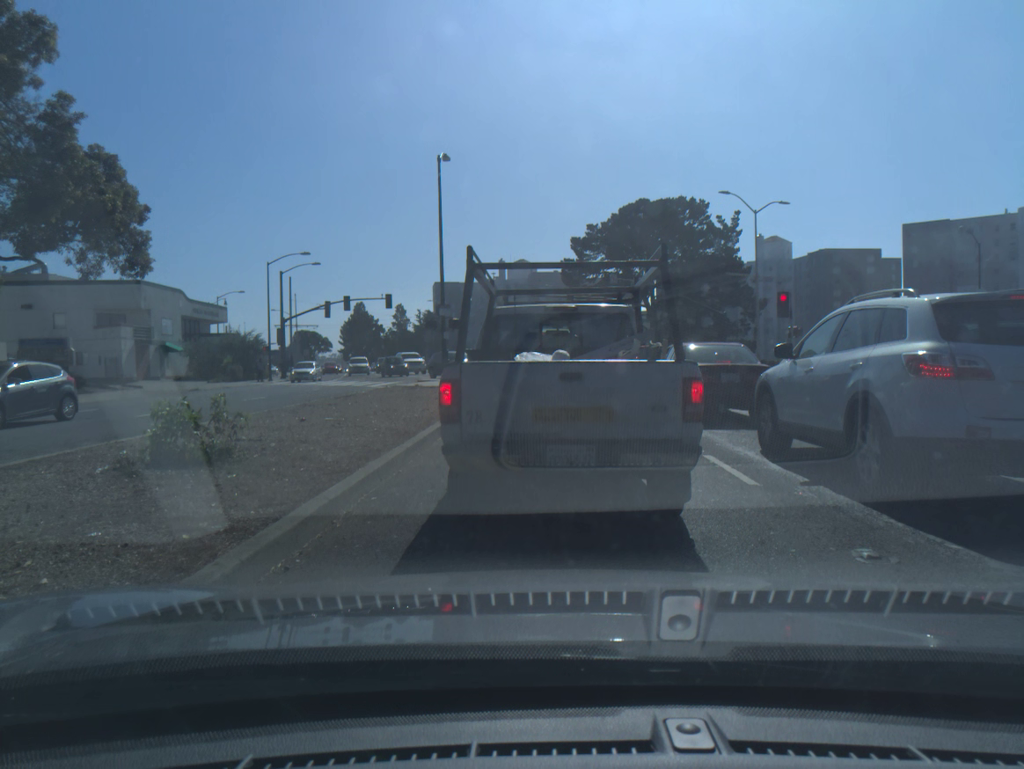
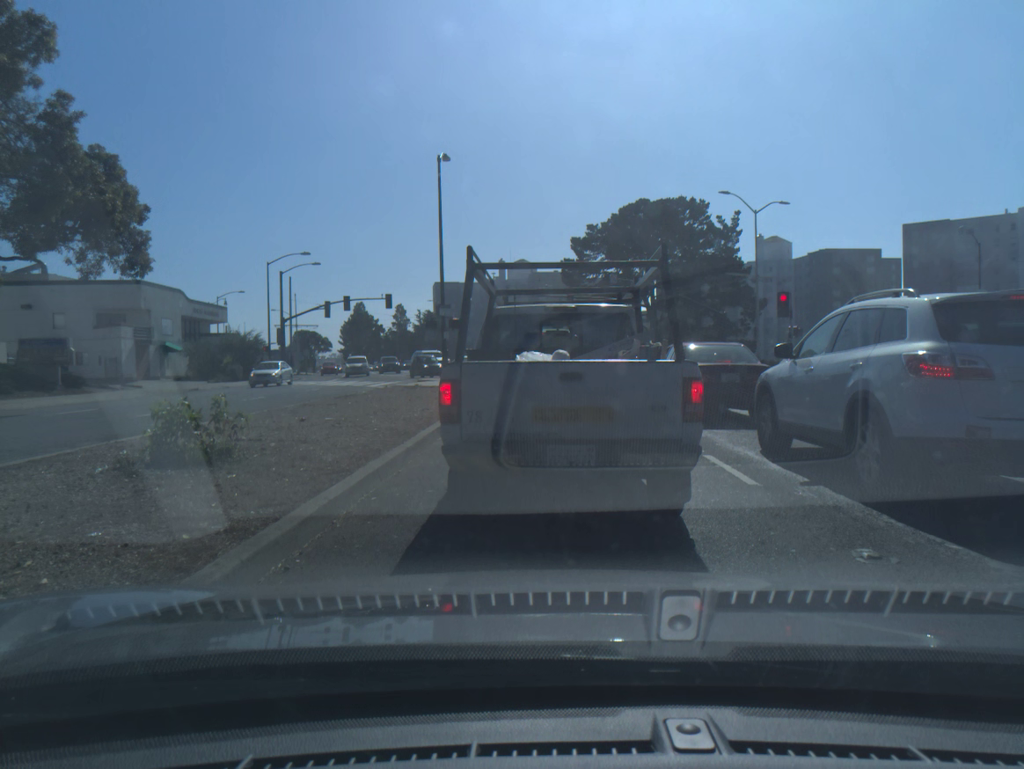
(0.0, 0.0) m; 0°
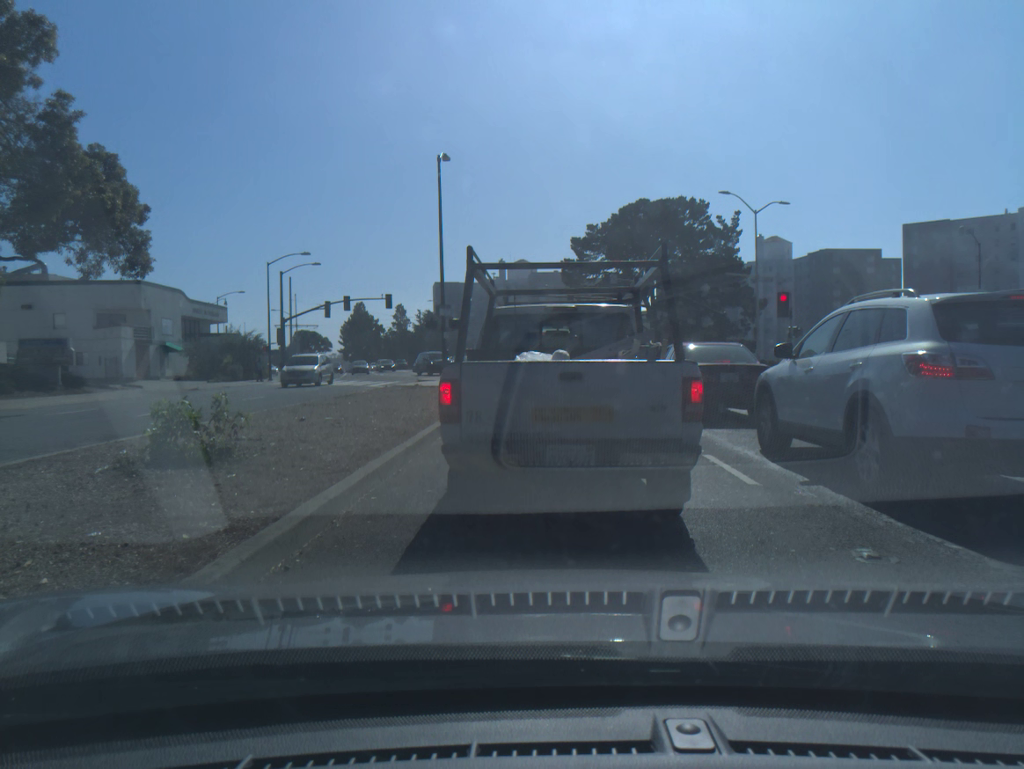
(0.0, 0.0) m; 0°
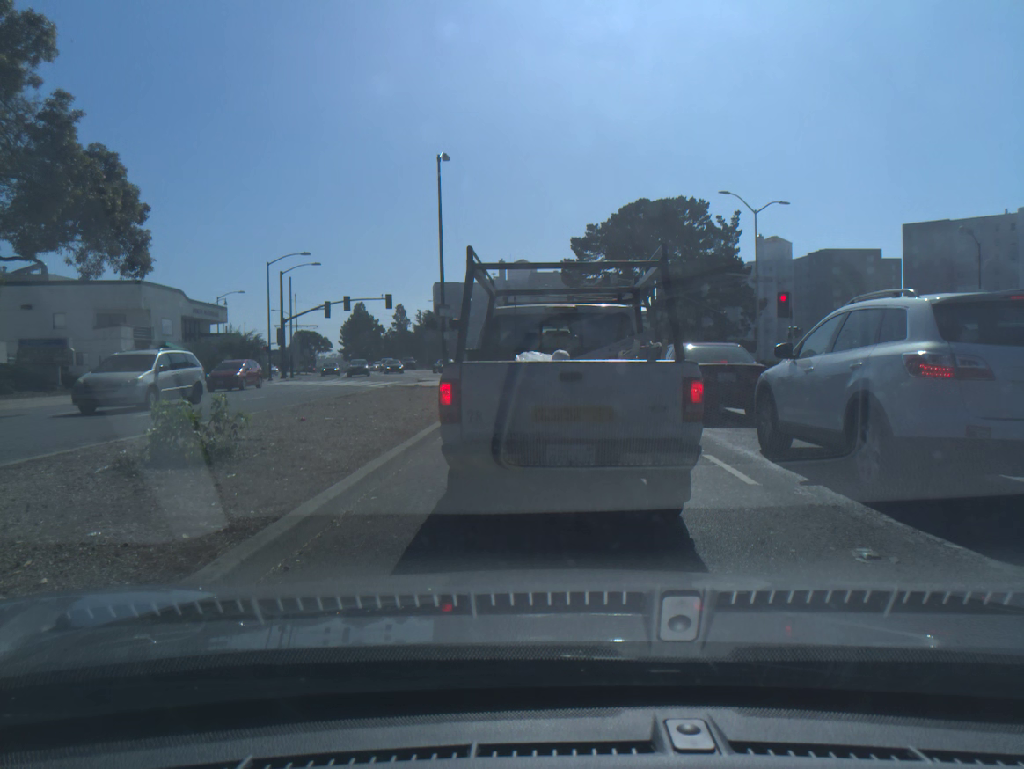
(0.0, 0.0) m; 0°
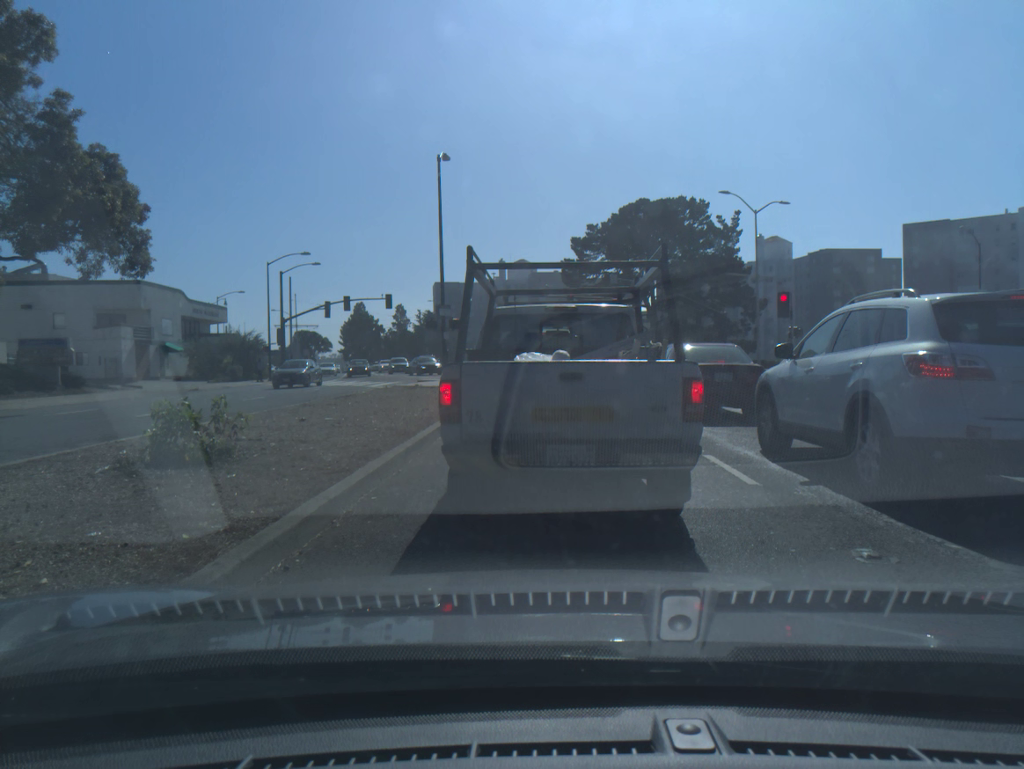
(0.0, 0.0) m; 0°
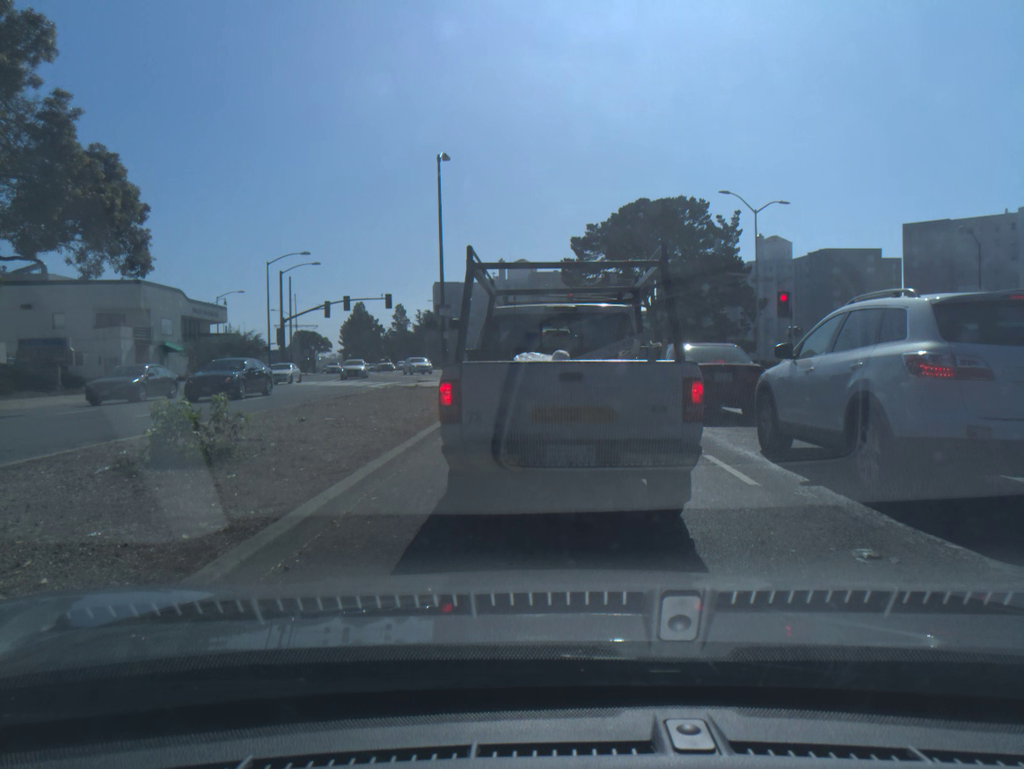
(0.0, 0.0) m; 0°
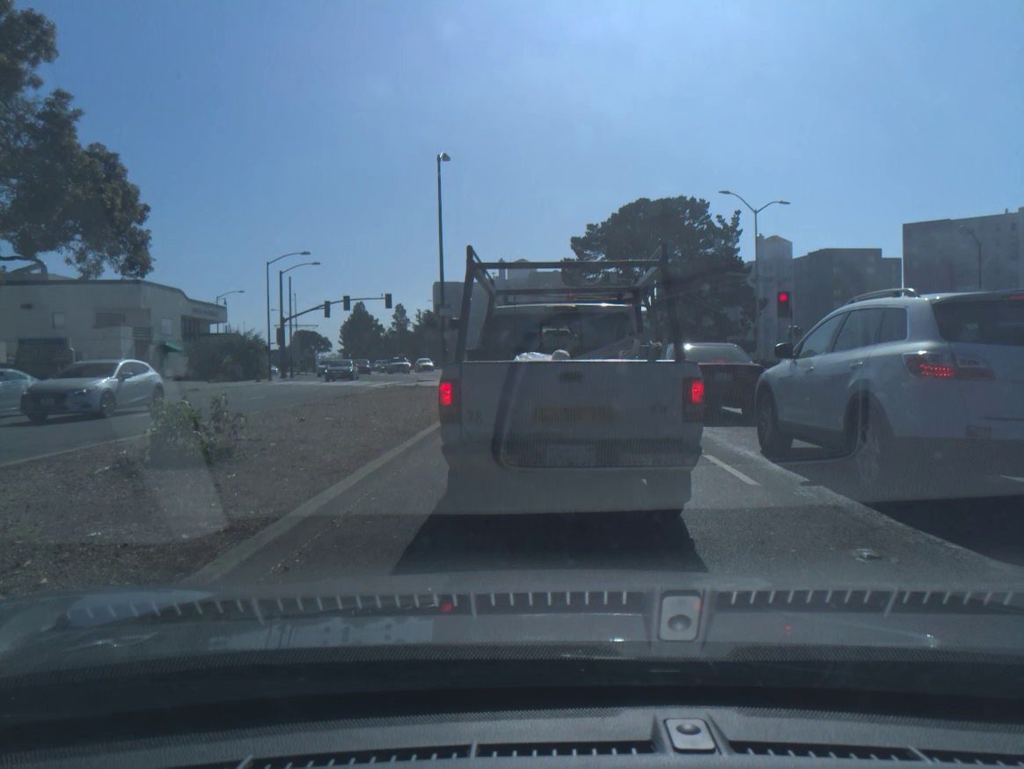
(0.0, 0.0) m; 0°
